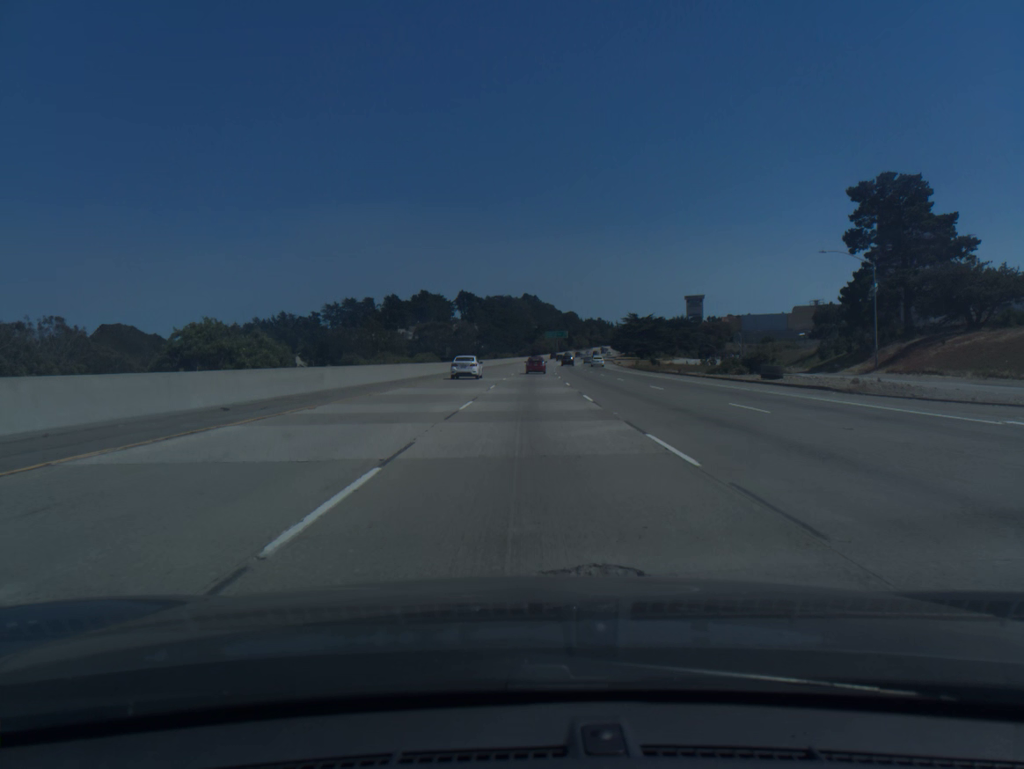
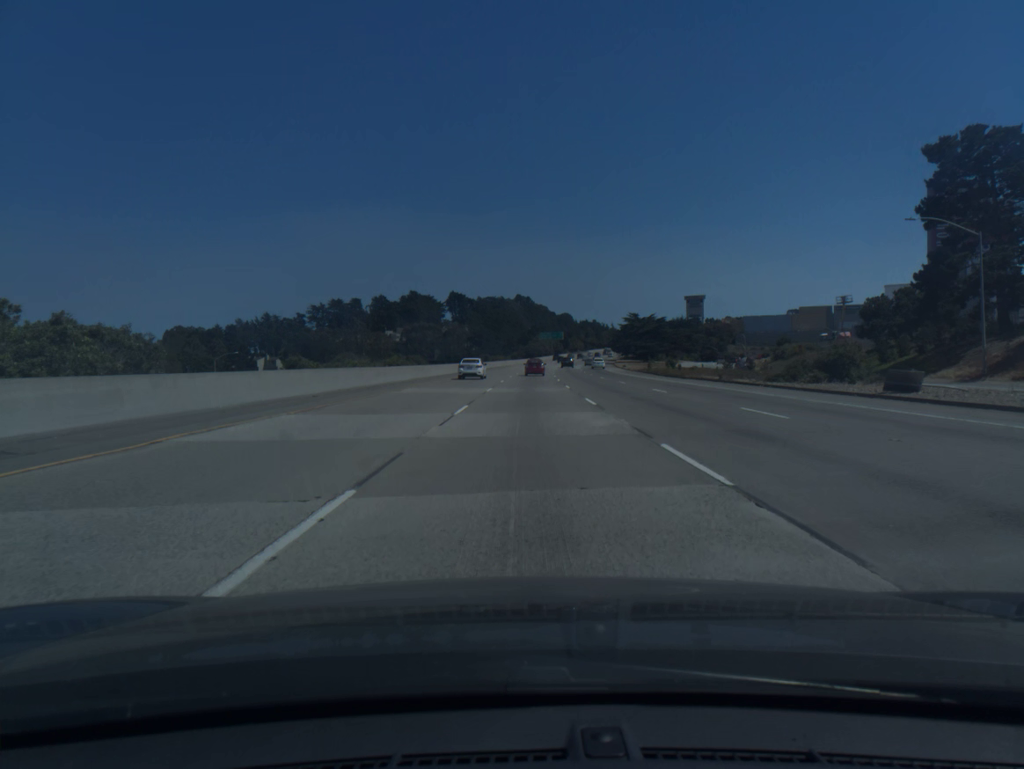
(+0.1, +15.9) m; +1°
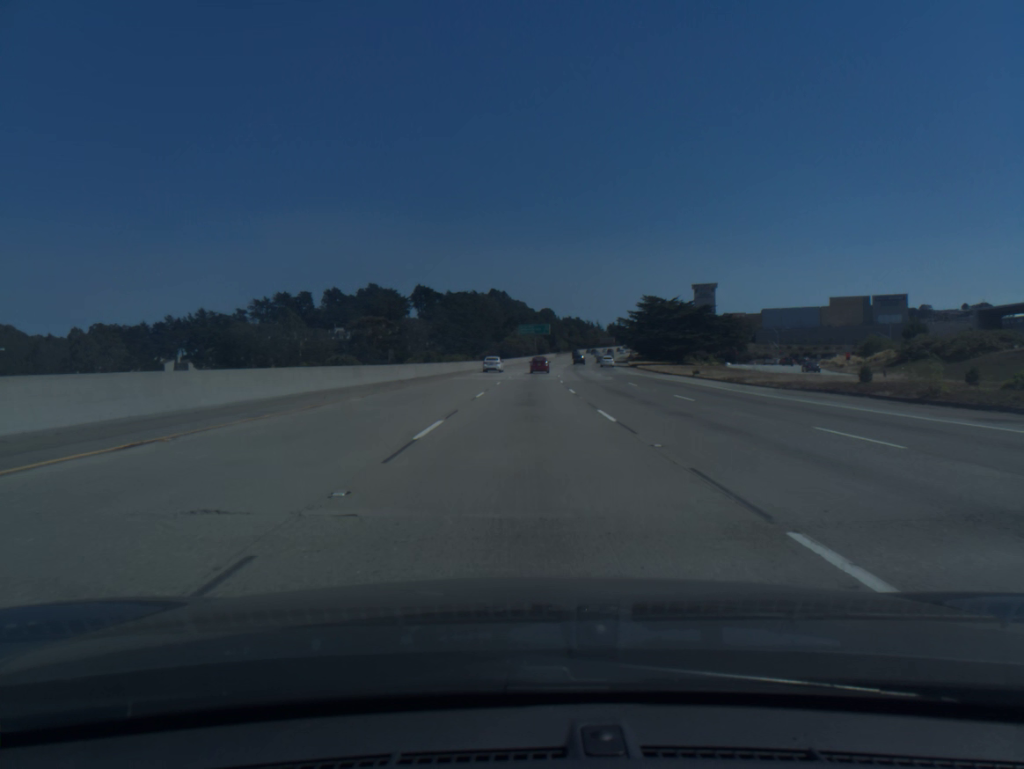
(+1.0, +64.4) m; +2°
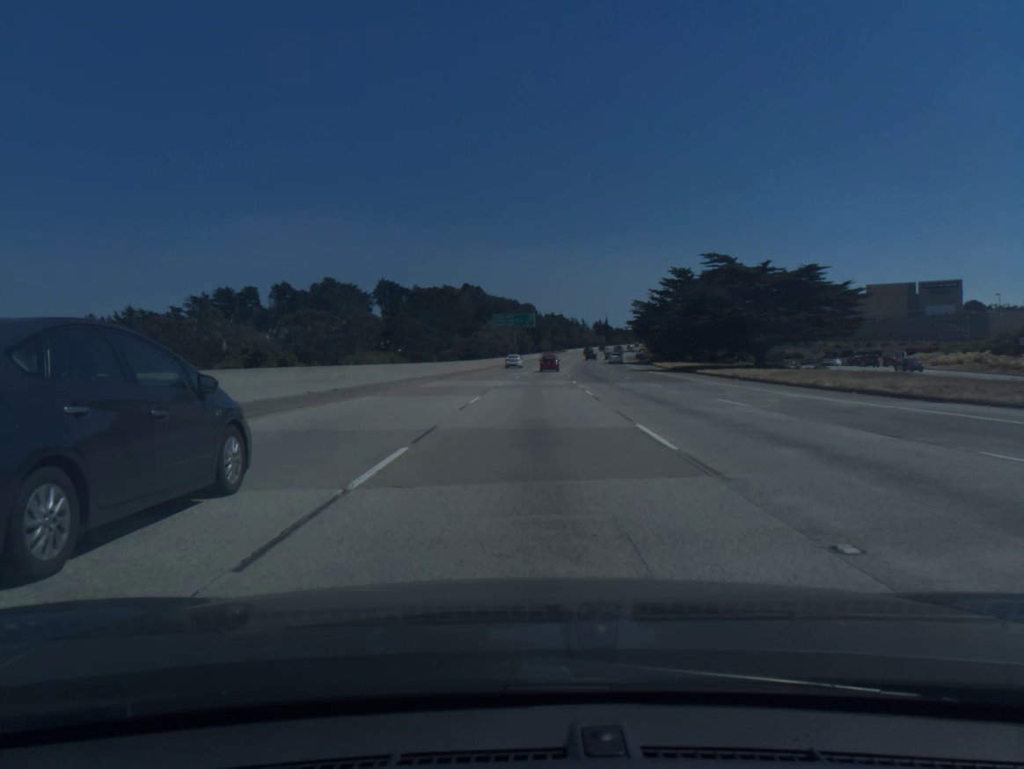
(+0.7, +49.3) m; +2°
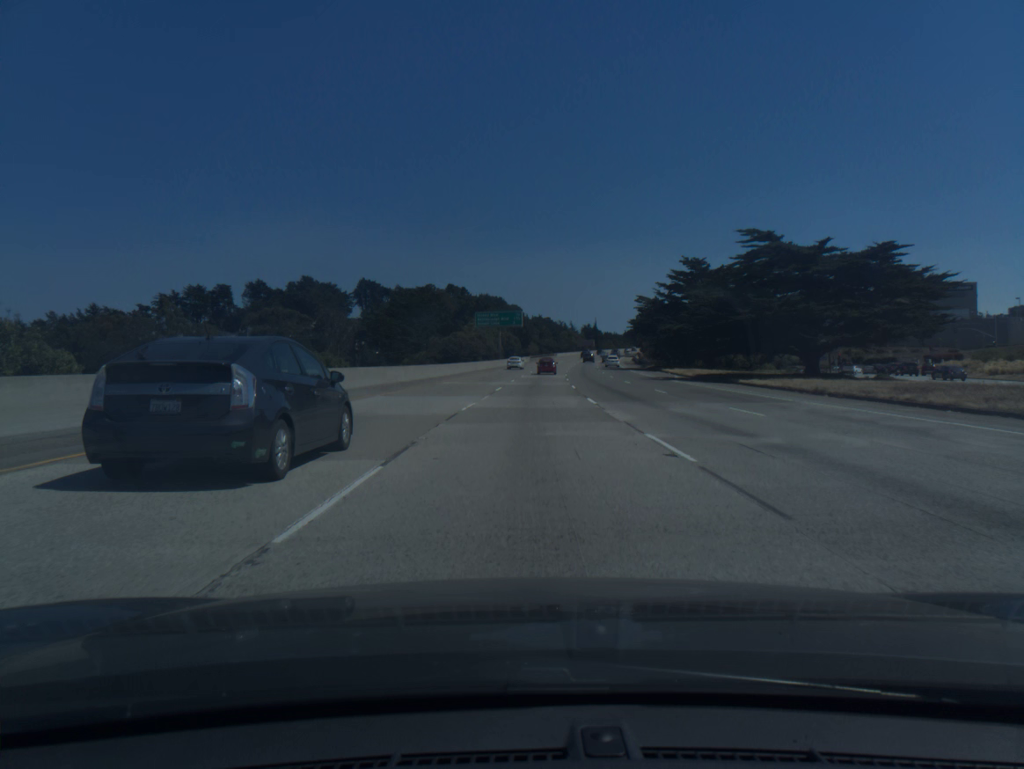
(+0.1, +16.5) m; +1°
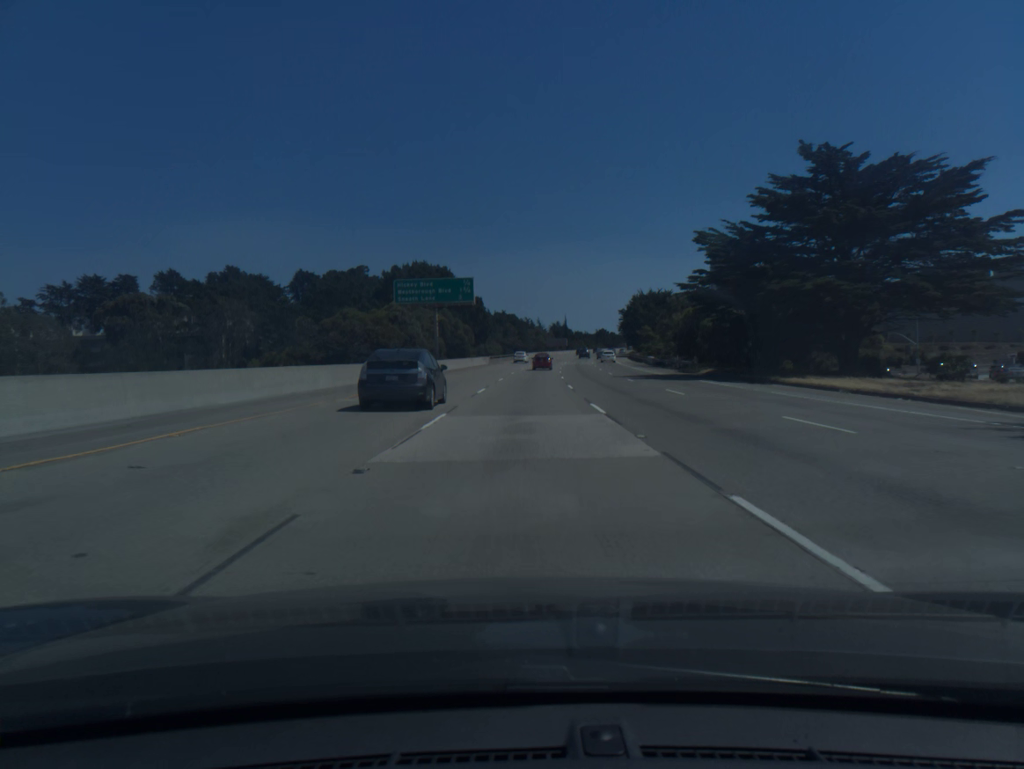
(+1.2, +49.9) m; +3°
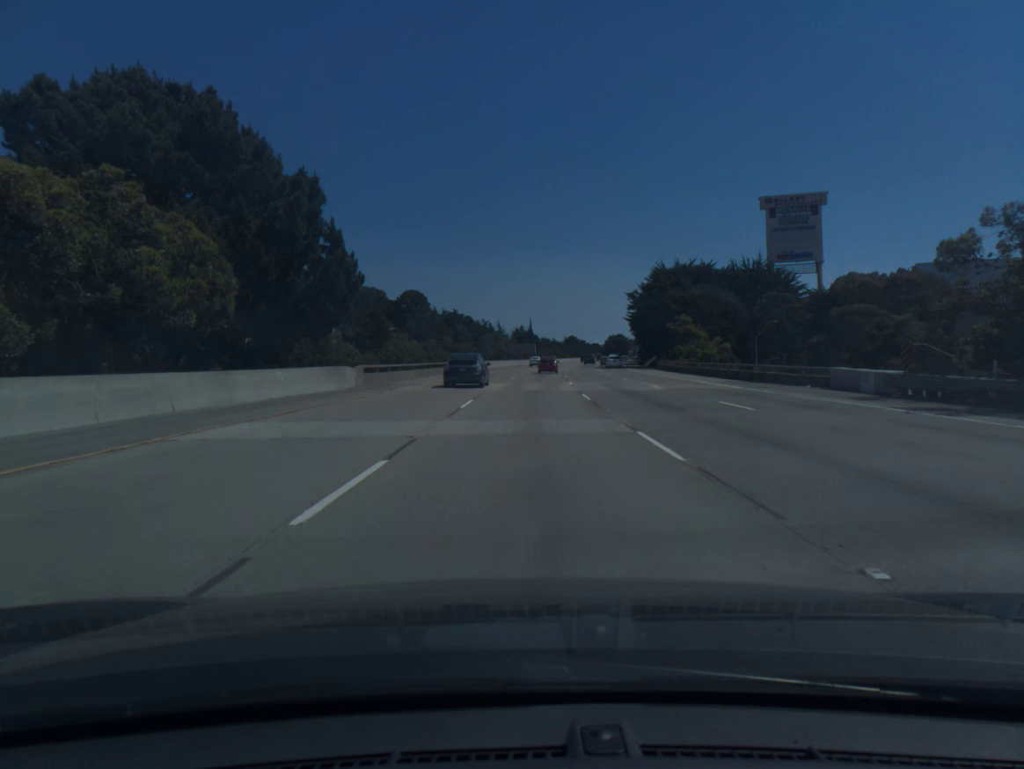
(+1.5, +66.7) m; +3°
